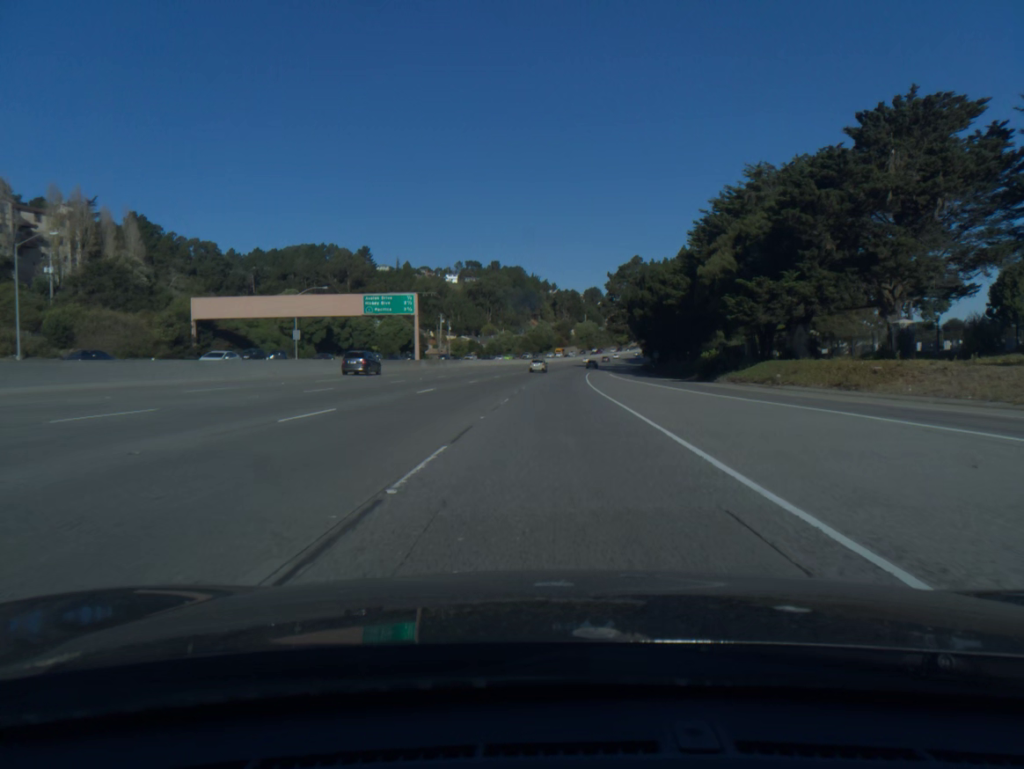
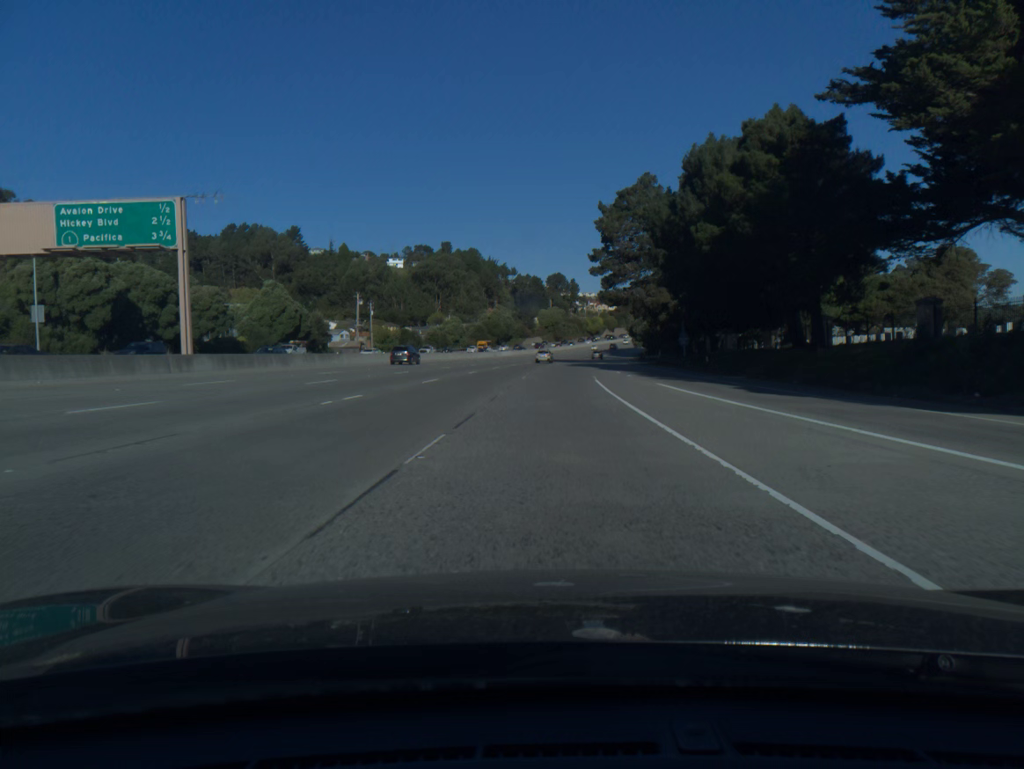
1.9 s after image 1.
(+1.4, +57.0) m; +3°
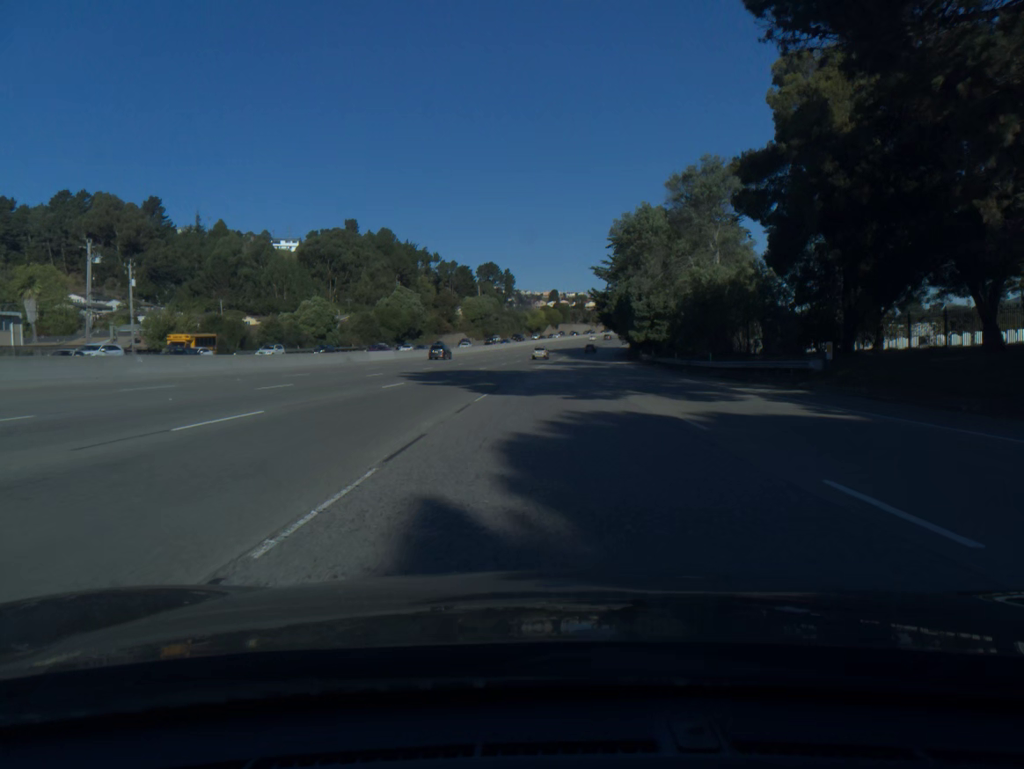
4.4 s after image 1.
(+2.8, +76.3) m; +5°
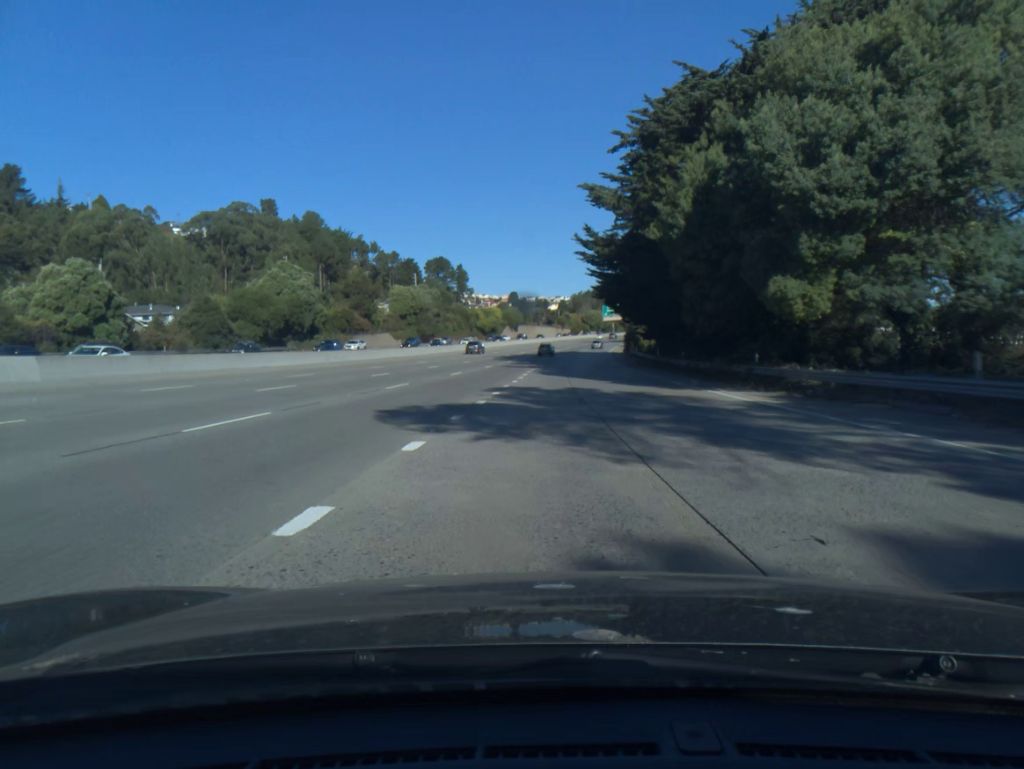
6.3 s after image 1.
(+1.4, +58.0) m; +3°
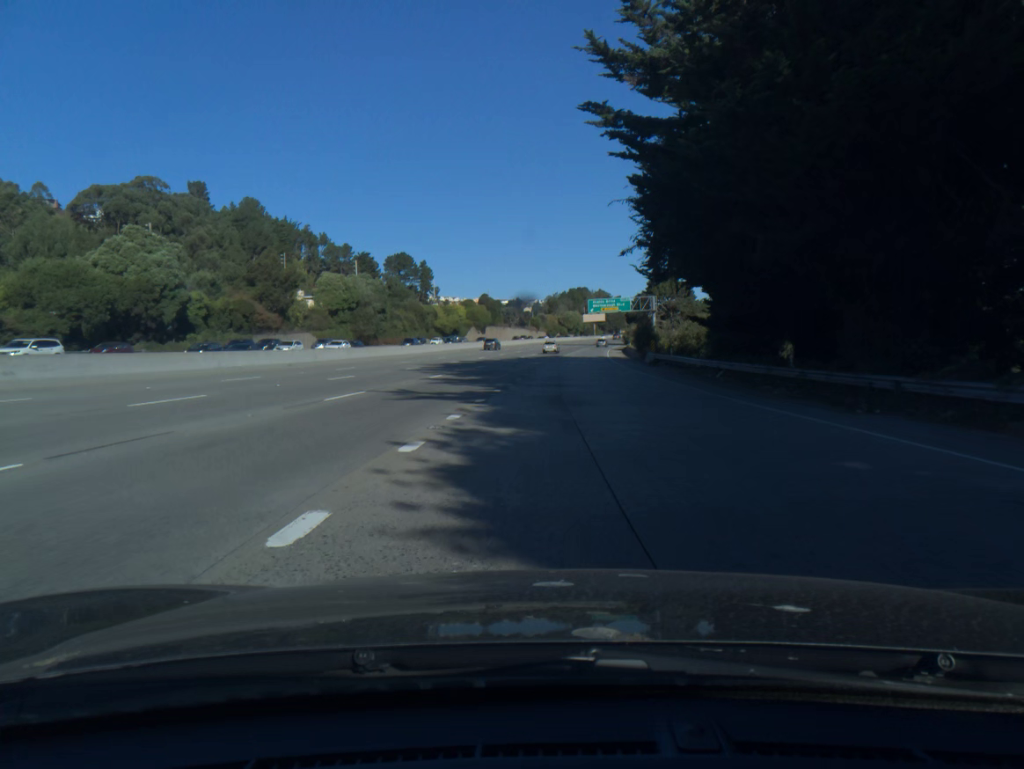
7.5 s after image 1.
(+0.6, +36.6) m; +2°
